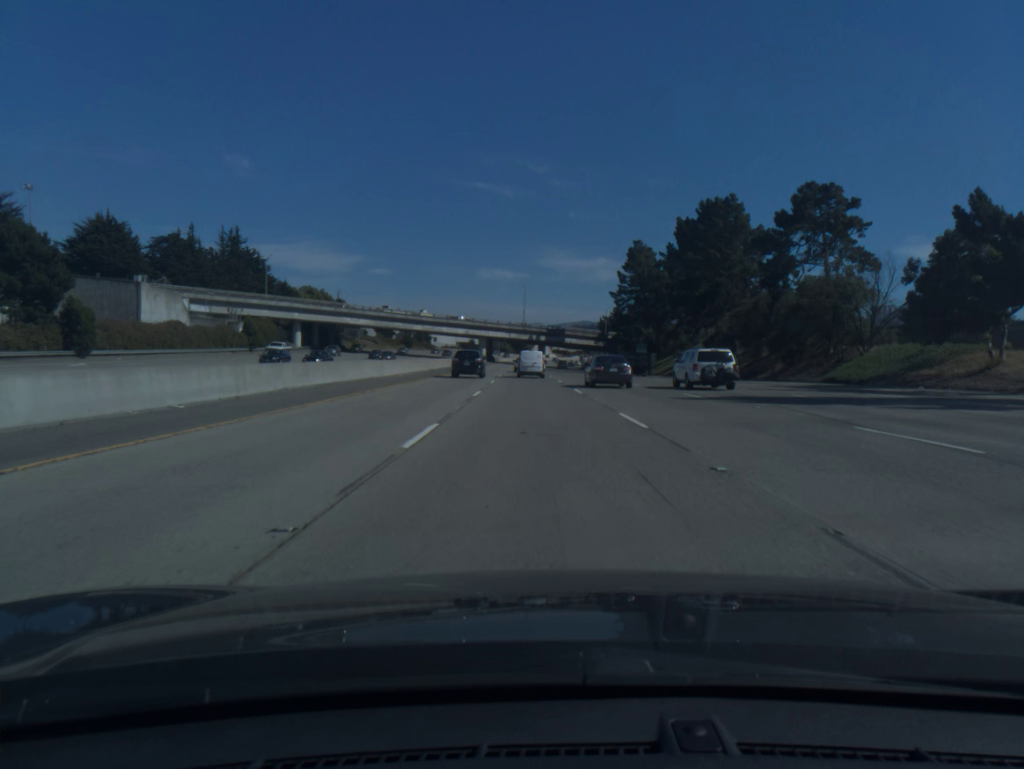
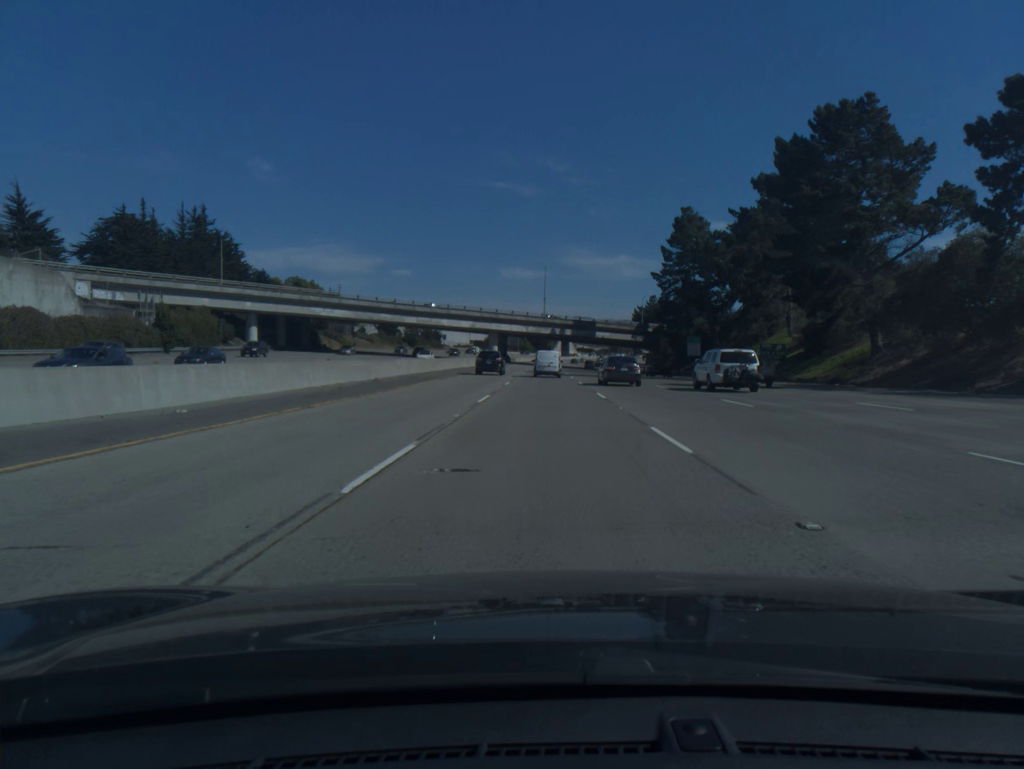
(-0.6, +32.5) m; -2°
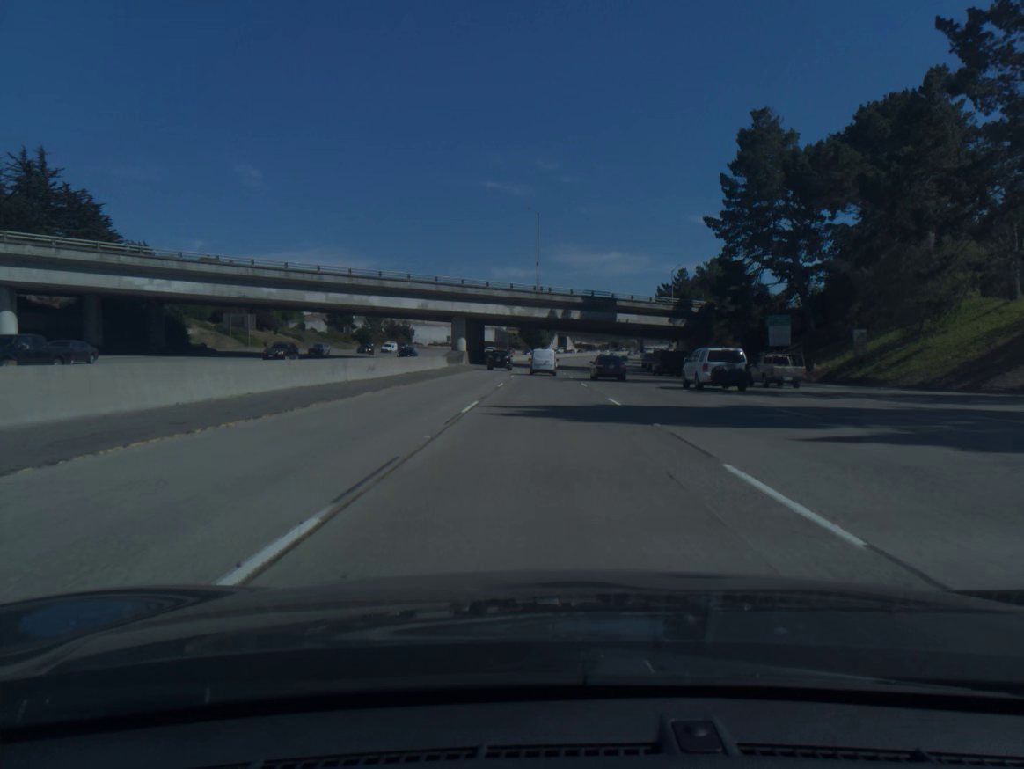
(+0.1, +48.8) m; 0°
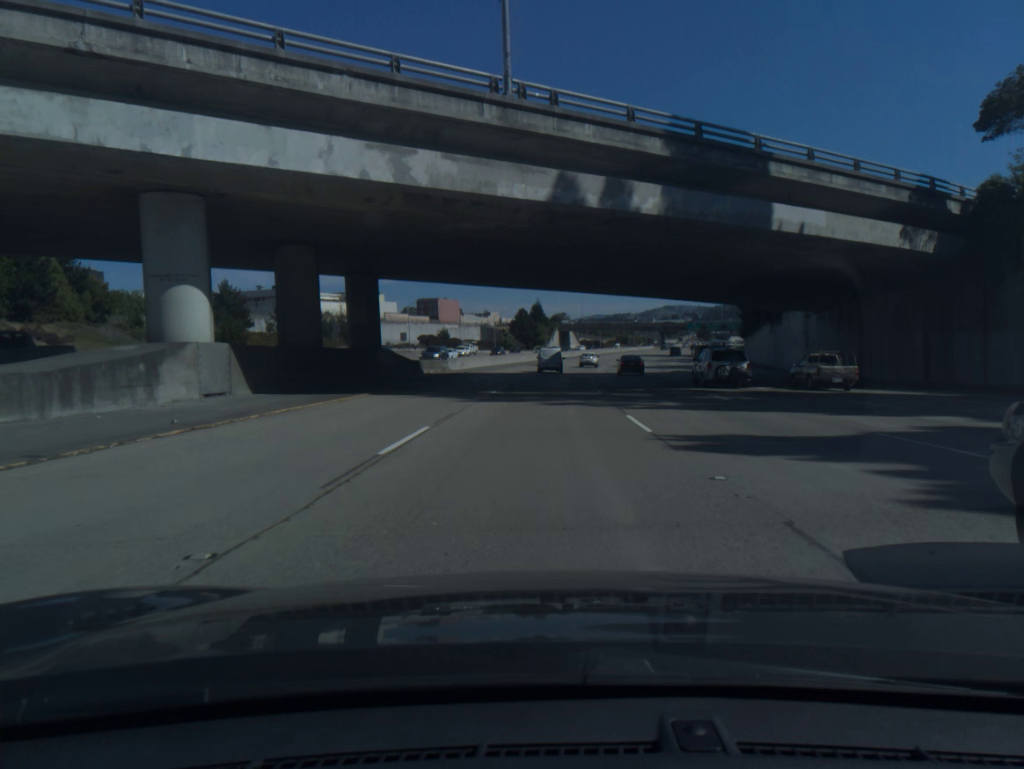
(+0.2, +65.2) m; 0°
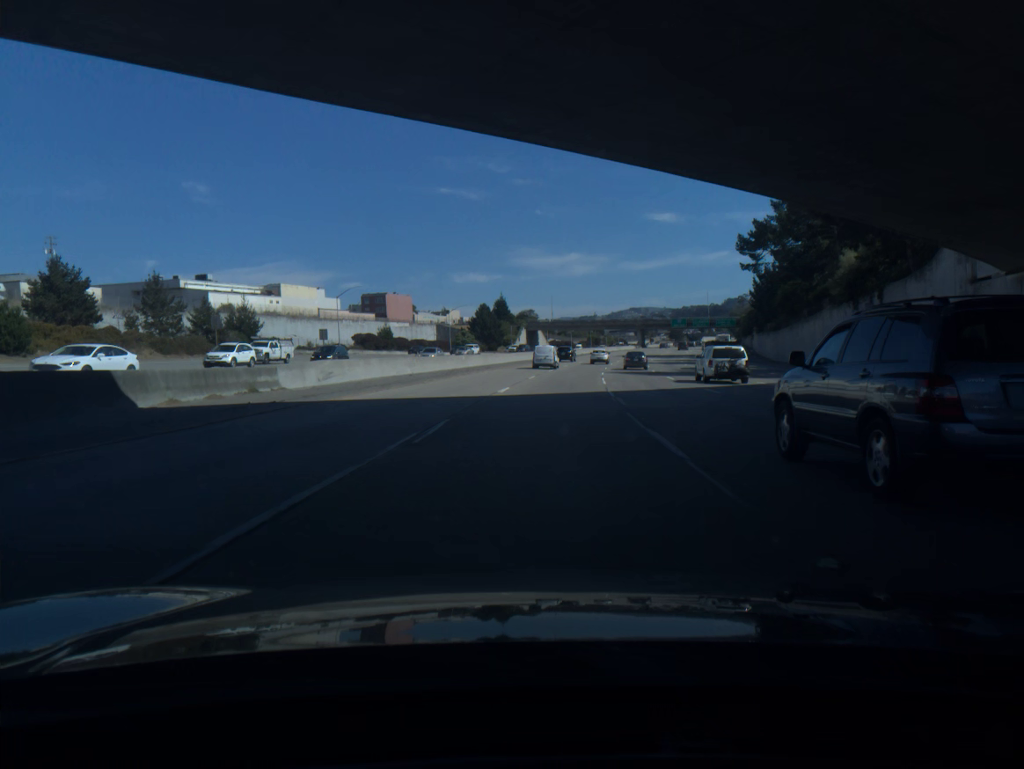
(+0.5, +32.7) m; +2°
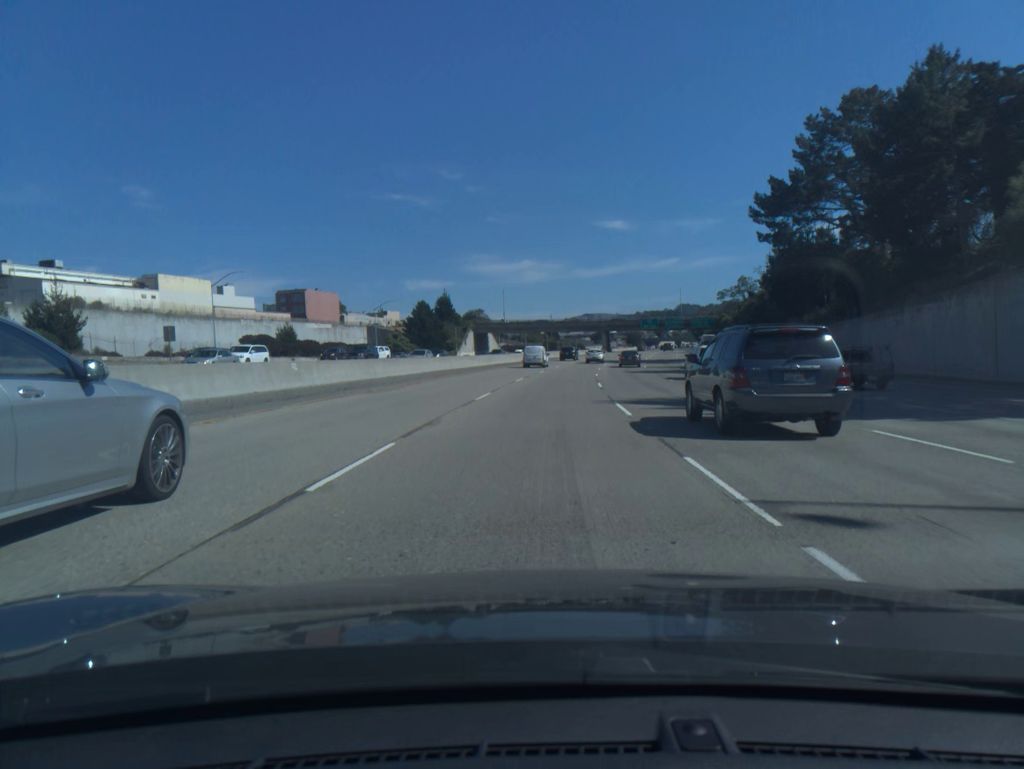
(+1.0, +32.9) m; +3°
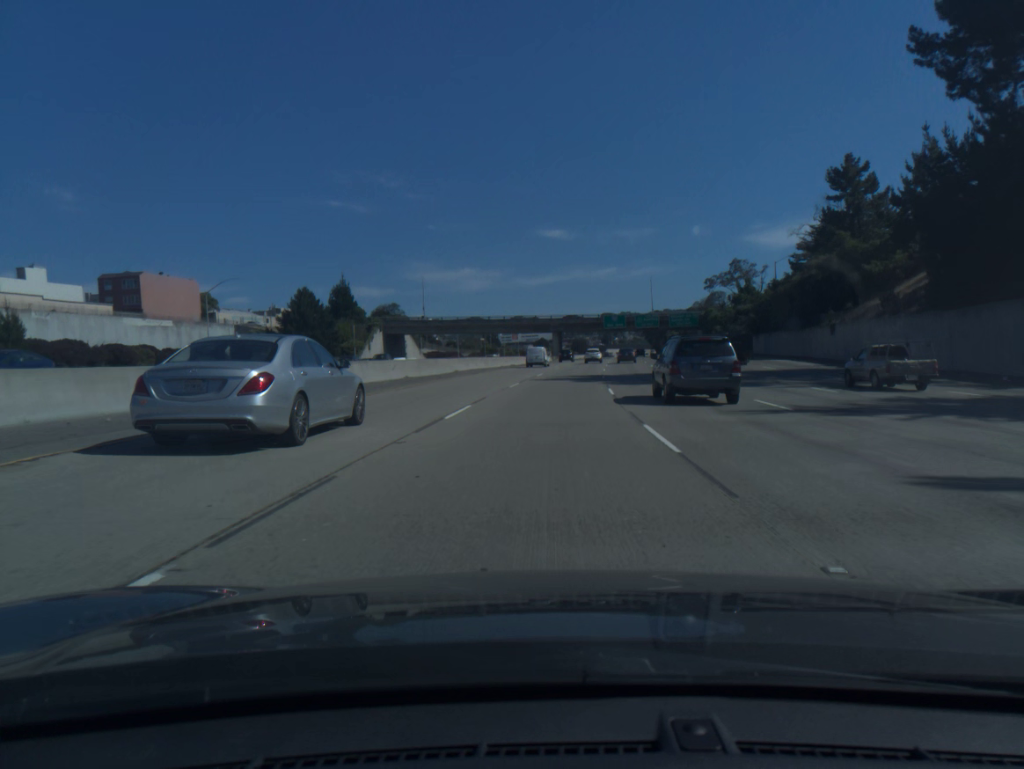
(+1.8, +49.9) m; +4°
